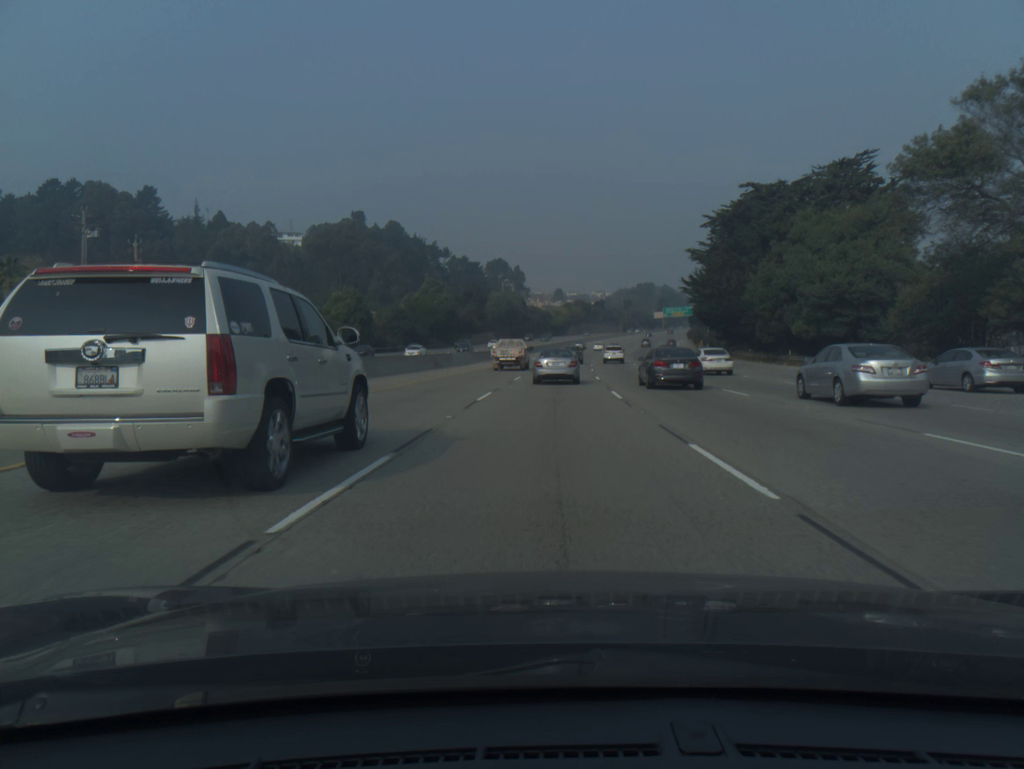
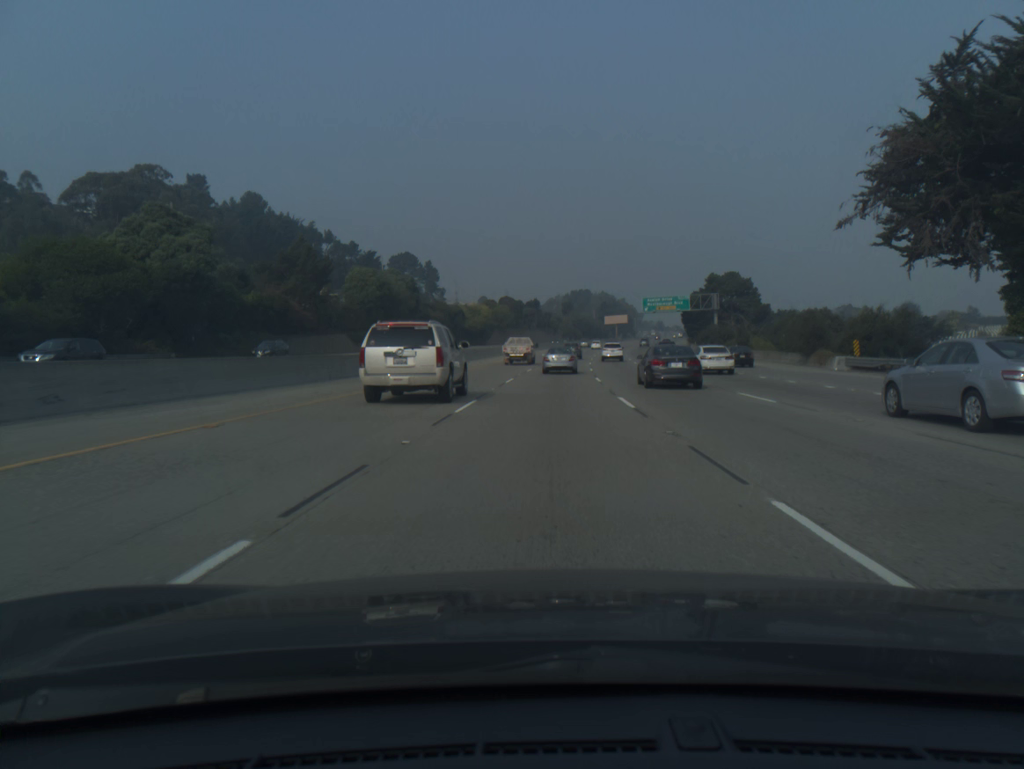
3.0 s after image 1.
(+4.3, +91.3) m; +5°
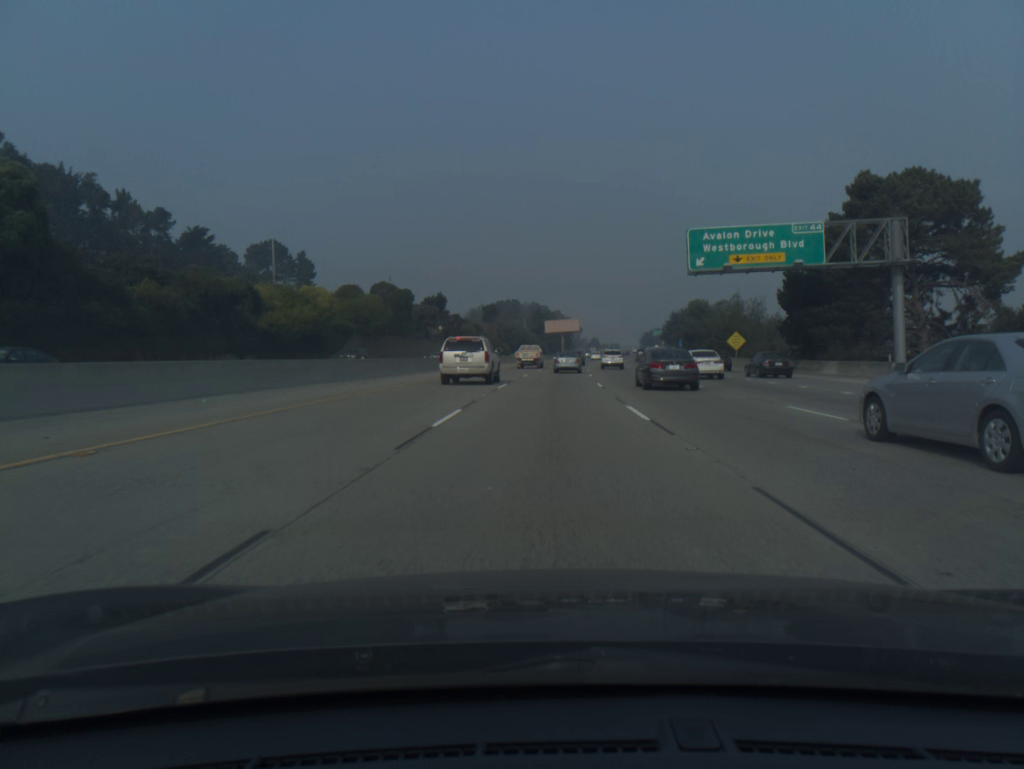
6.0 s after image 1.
(+4.2, +90.2) m; +5°
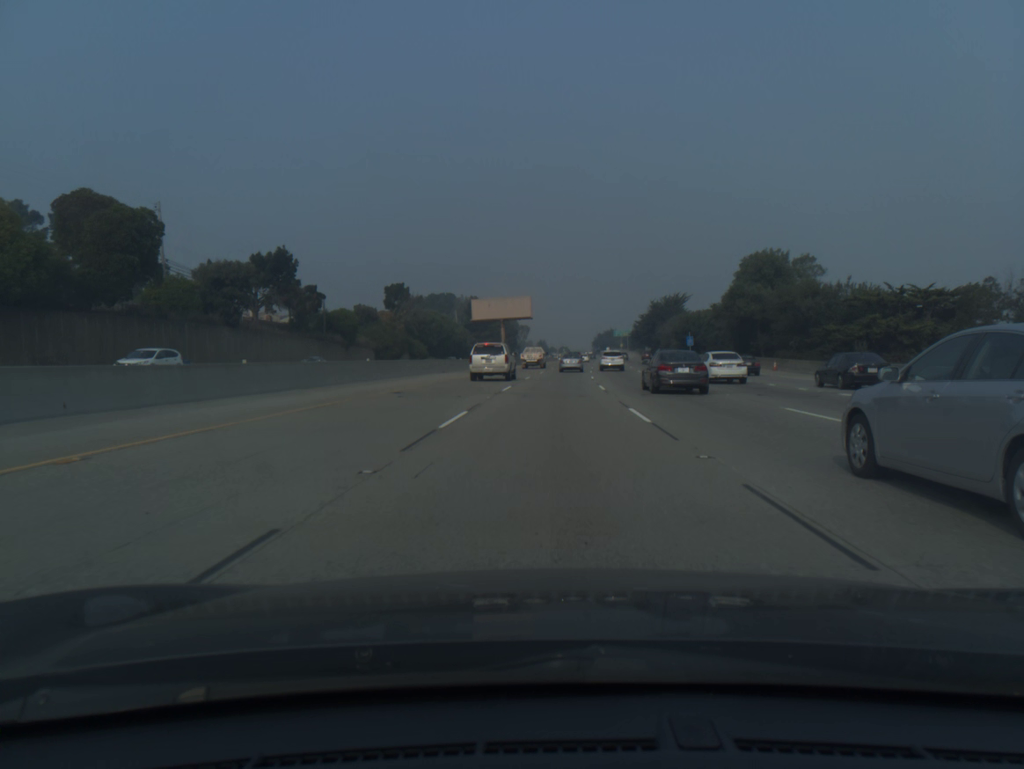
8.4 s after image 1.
(+2.5, +72.8) m; +4°
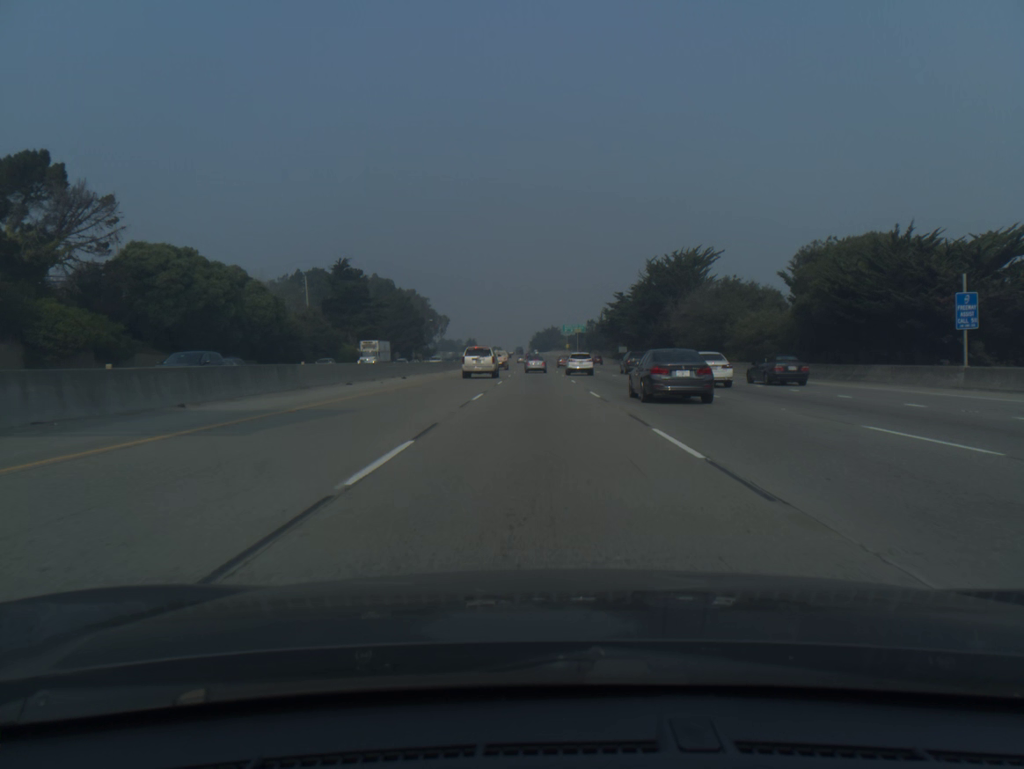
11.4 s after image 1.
(+4.2, +93.1) m; +5°
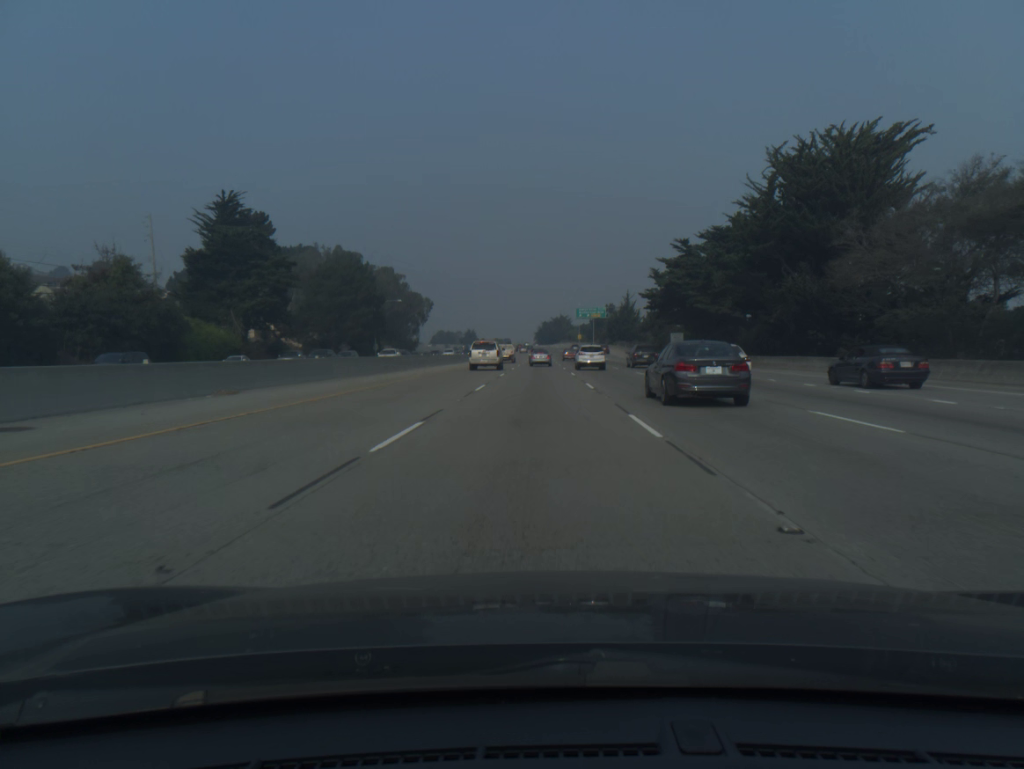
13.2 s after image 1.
(-0.1, +56.3) m; 0°
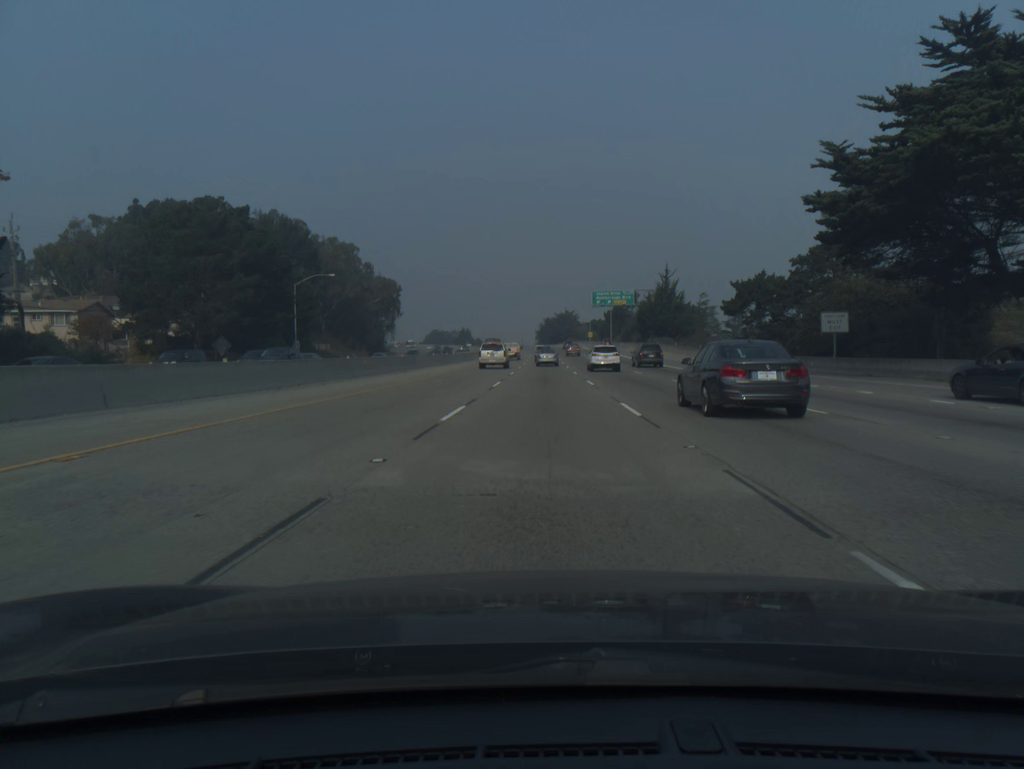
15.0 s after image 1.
(-0.2, +54.3) m; 0°
